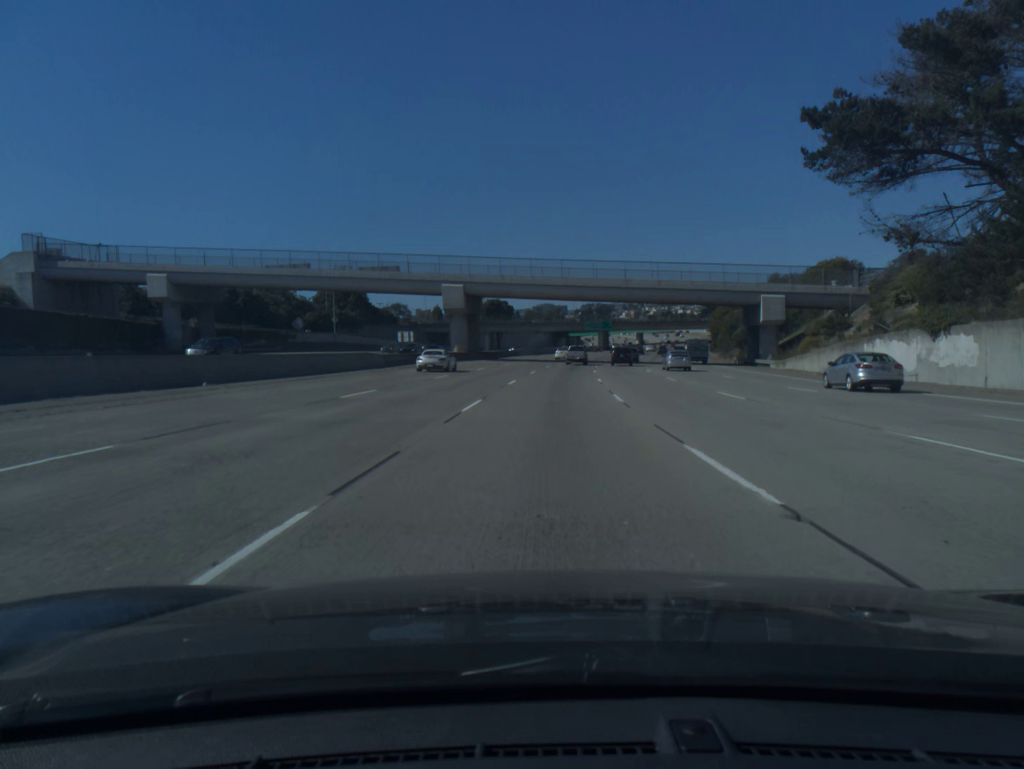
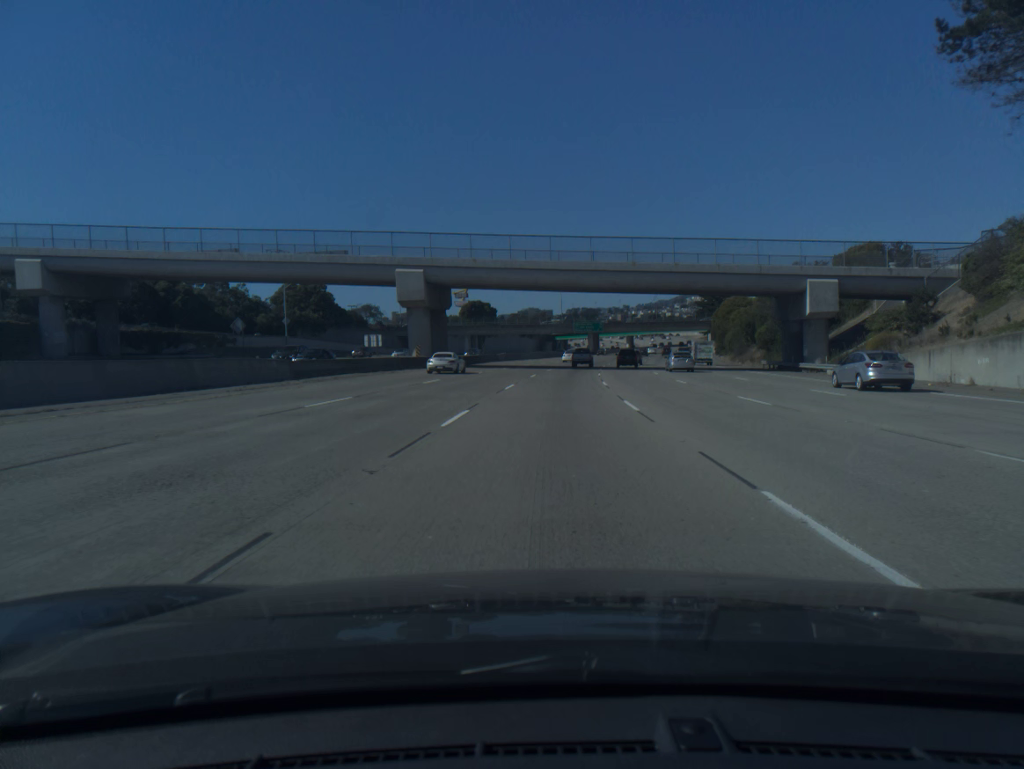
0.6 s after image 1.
(+0.1, +17.2) m; +1°
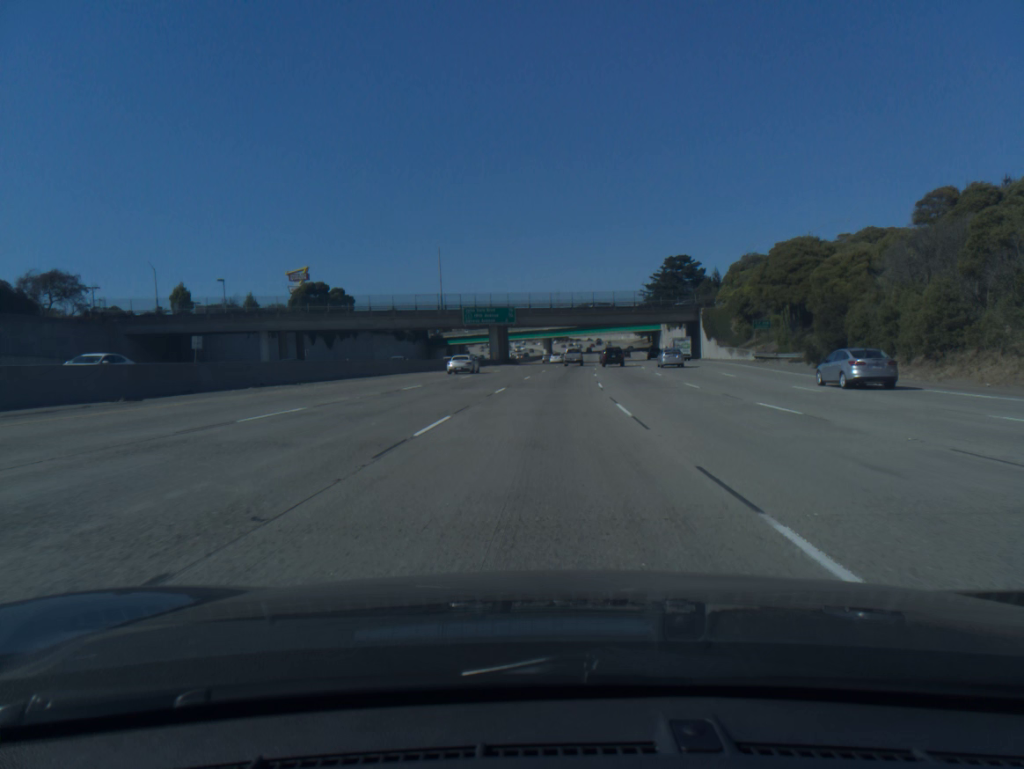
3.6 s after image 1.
(+5.5, +86.9) m; +7°
